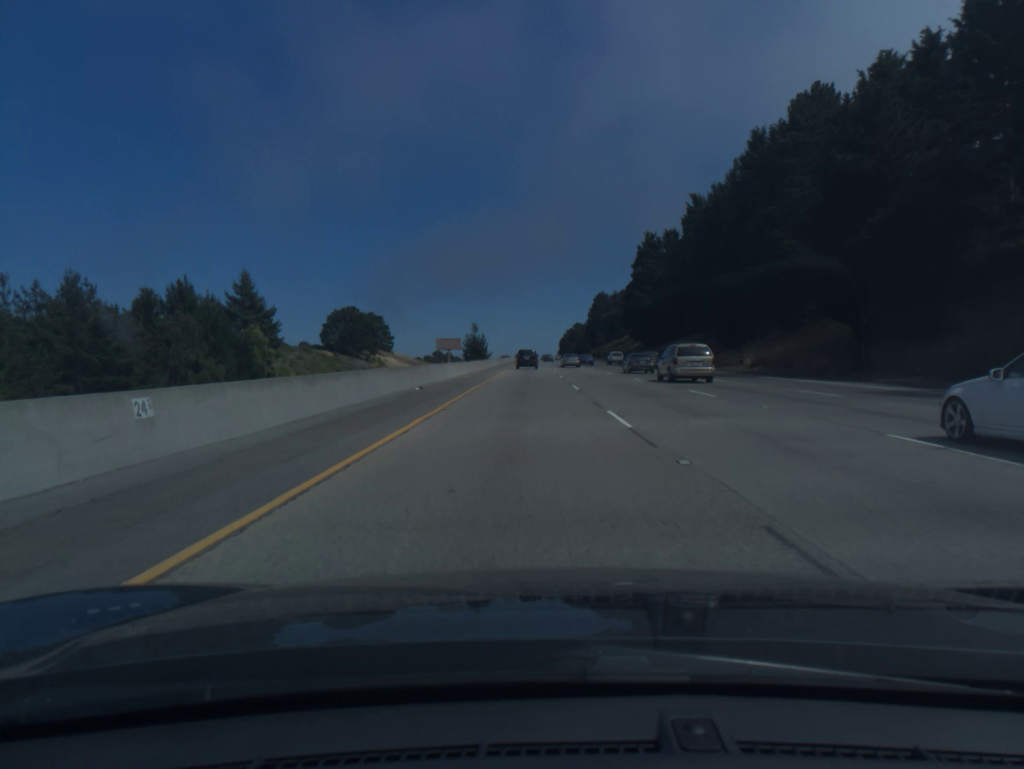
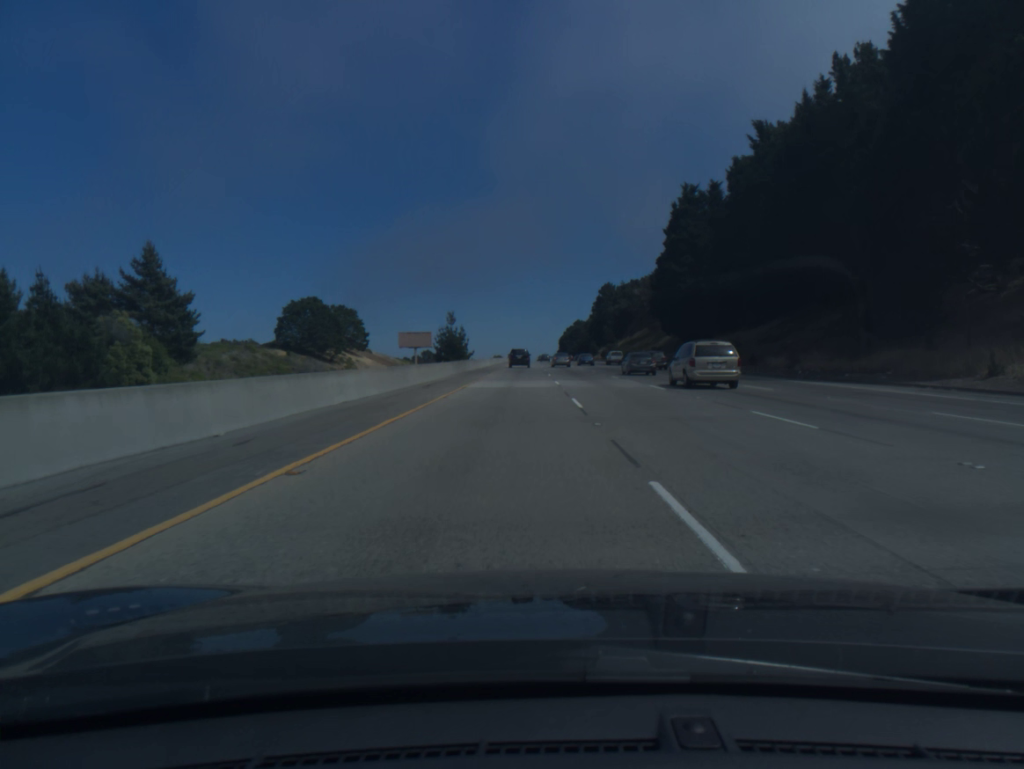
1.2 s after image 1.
(0.0, +38.6) m; 0°
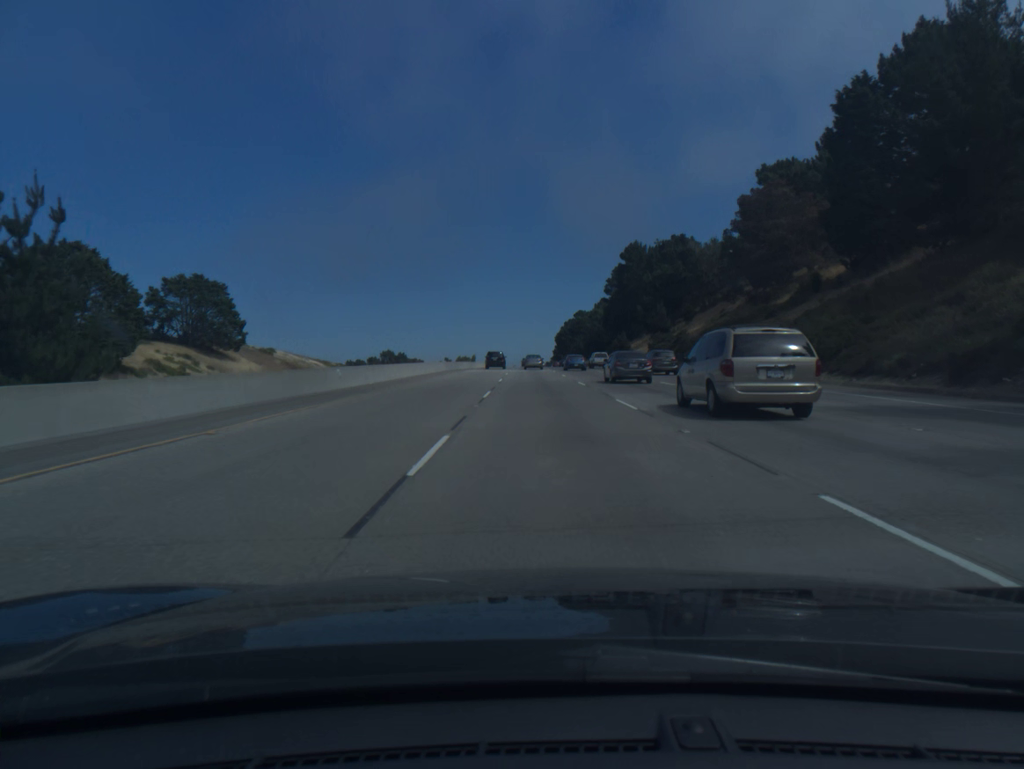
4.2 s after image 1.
(+0.7, +98.2) m; 0°
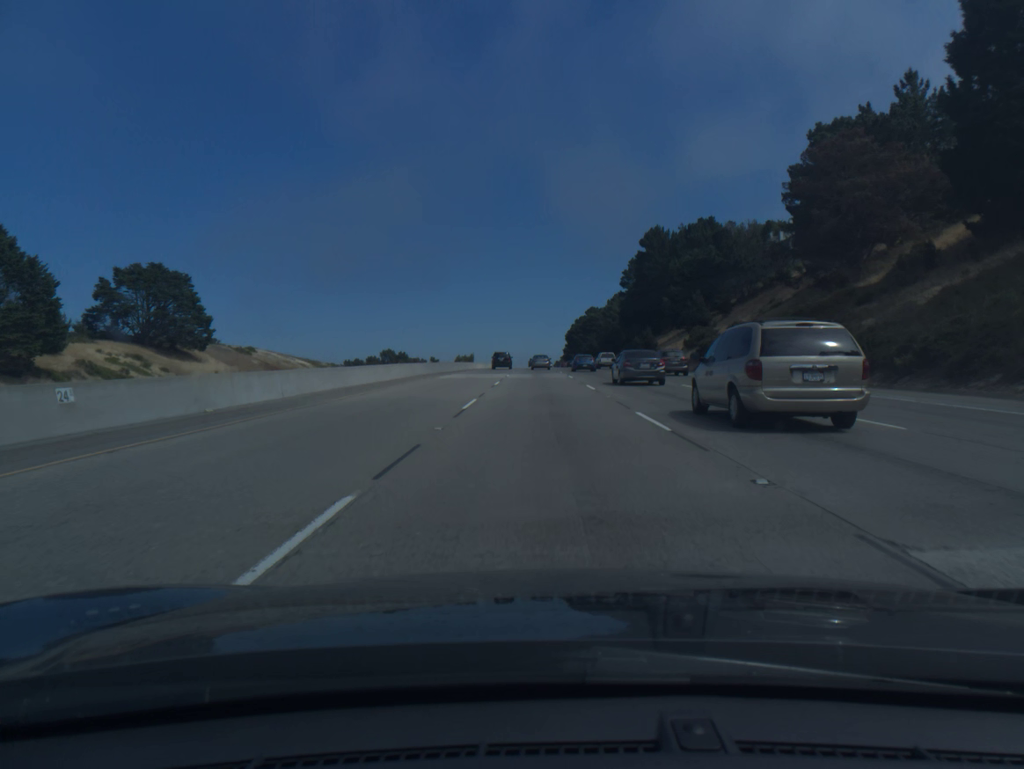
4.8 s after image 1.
(-0.1, +19.8) m; -1°
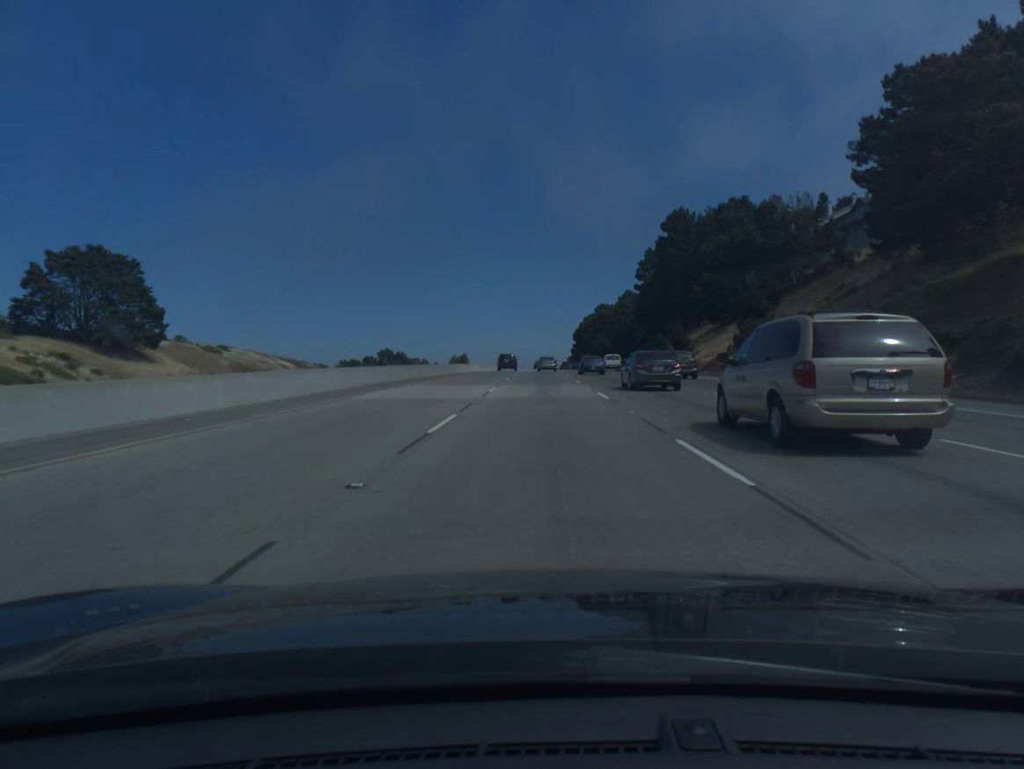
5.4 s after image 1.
(-0.1, +19.8) m; 0°
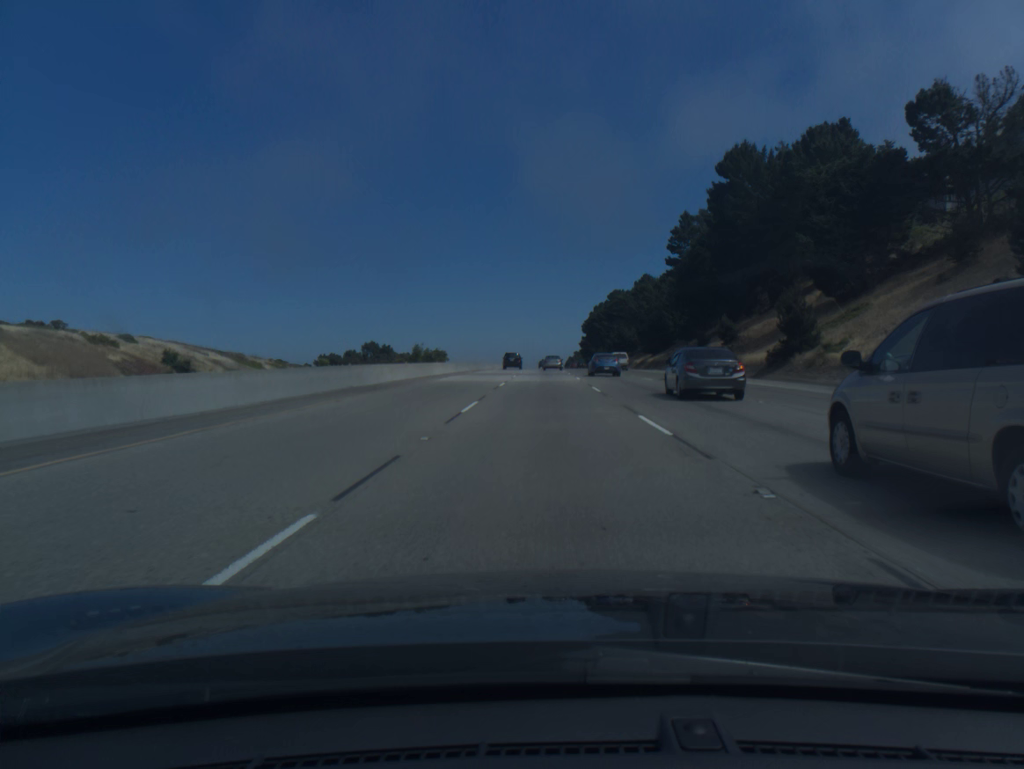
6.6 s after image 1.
(-0.2, +39.5) m; 0°
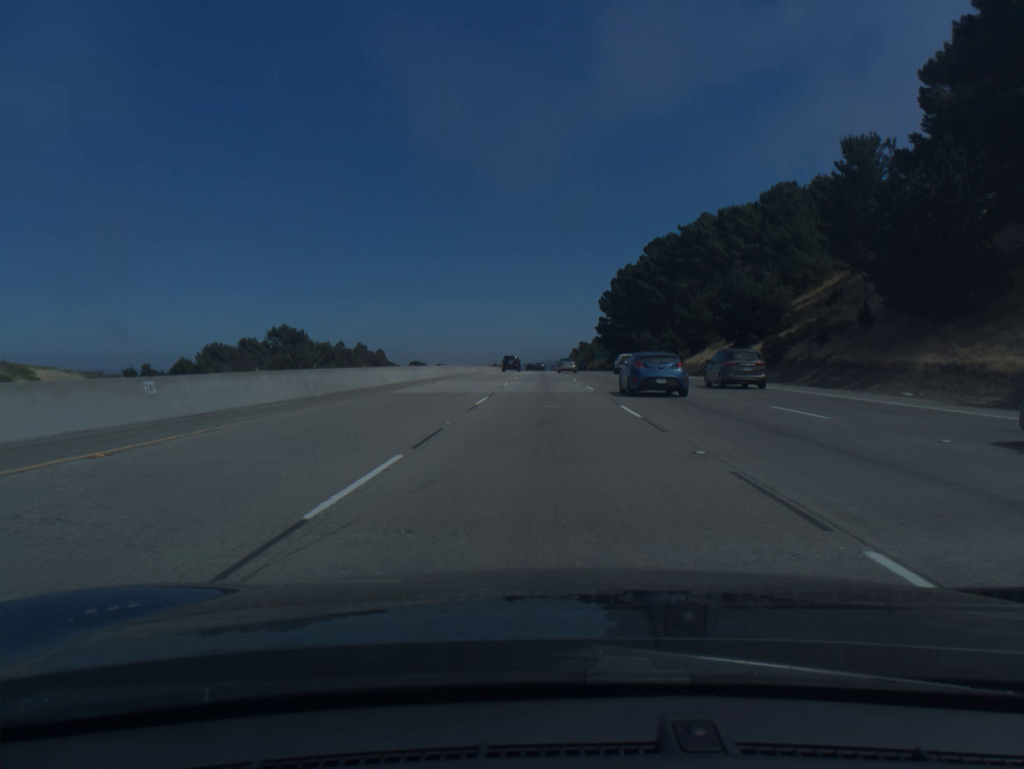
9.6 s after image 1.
(+0.1, +98.6) m; 0°
